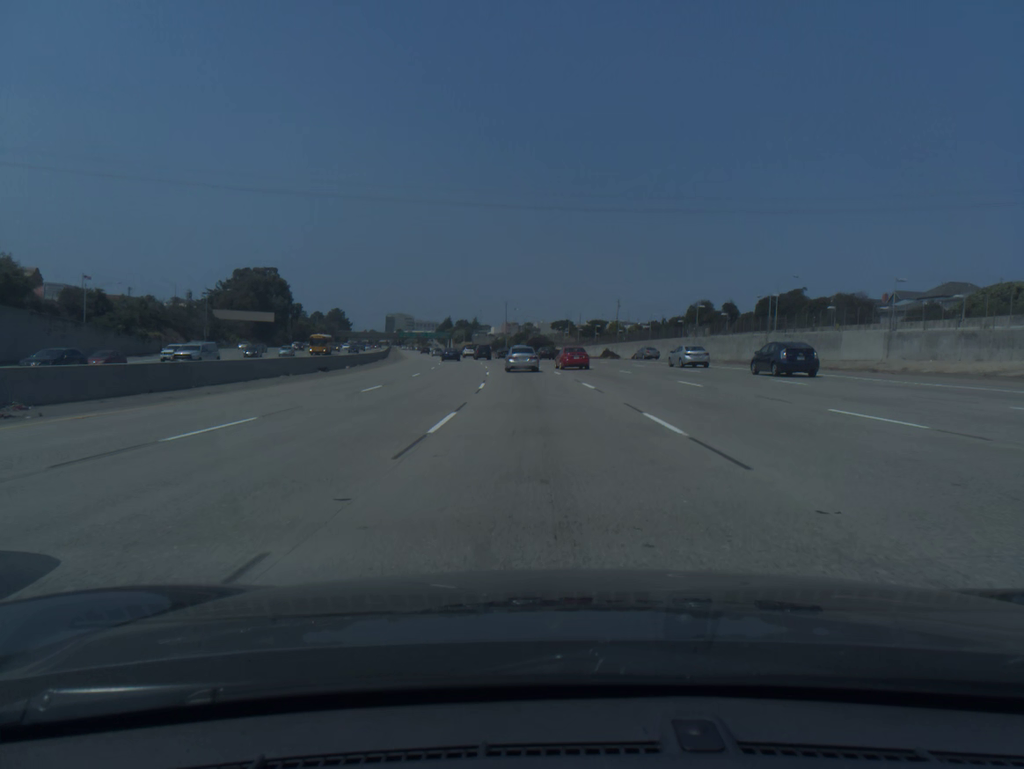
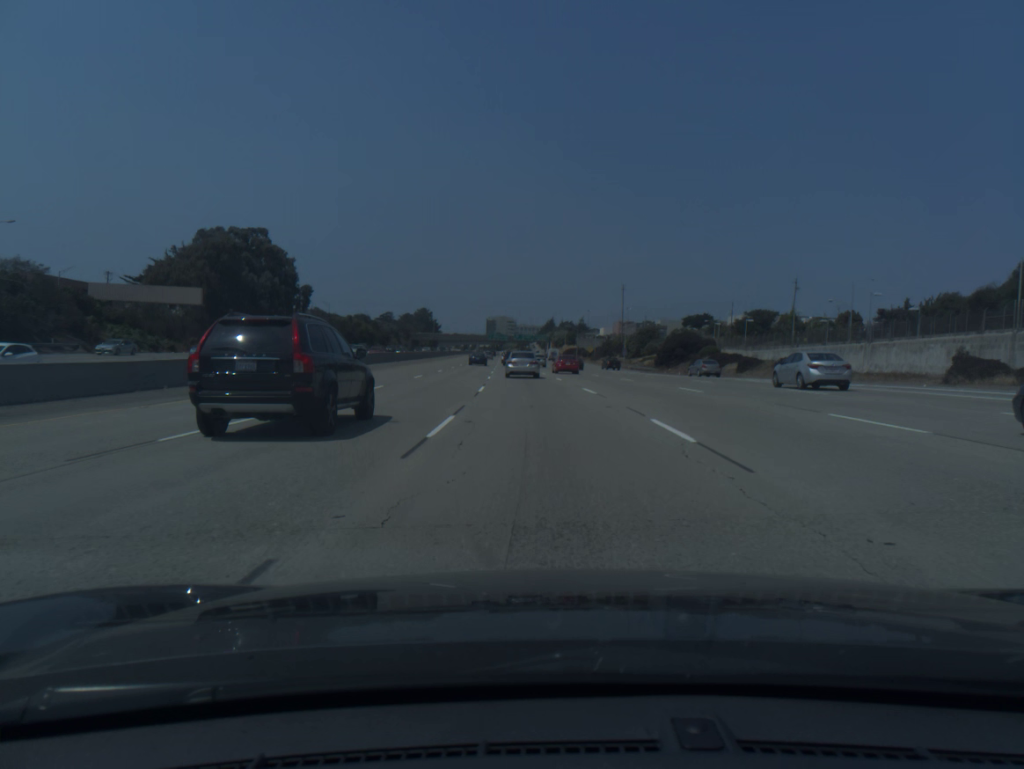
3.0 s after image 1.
(-5.9, +86.0) m; -8°
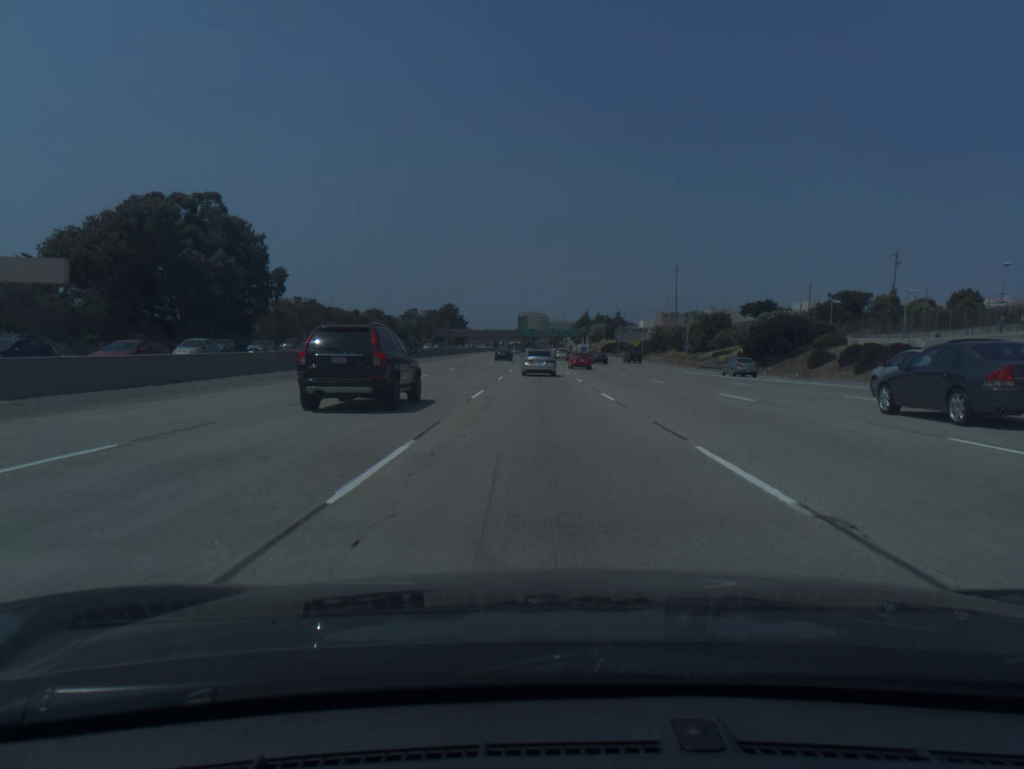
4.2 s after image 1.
(-0.8, +33.5) m; -2°
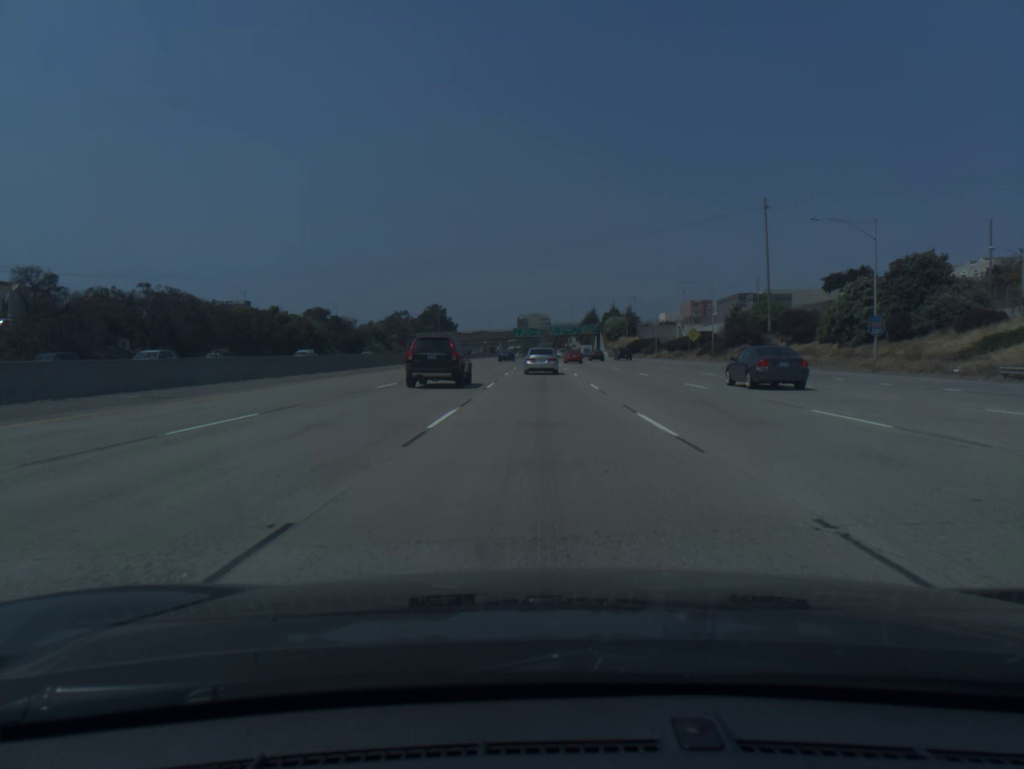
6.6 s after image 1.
(-0.6, +65.7) m; 0°
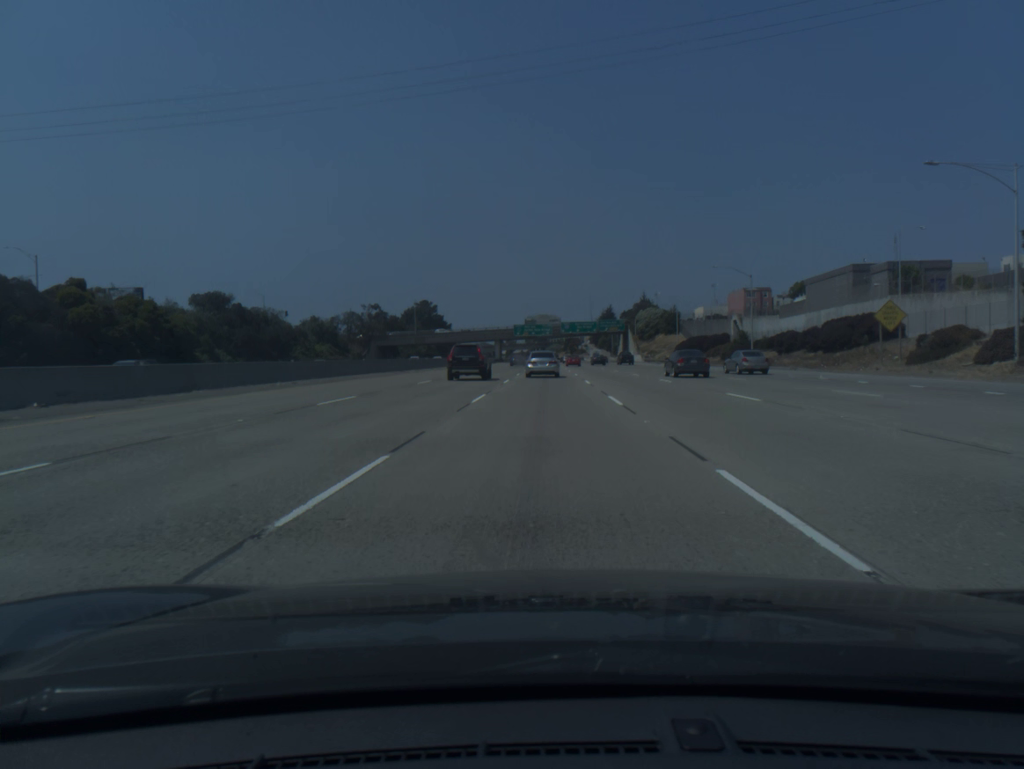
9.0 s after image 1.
(-0.2, +64.0) m; -1°
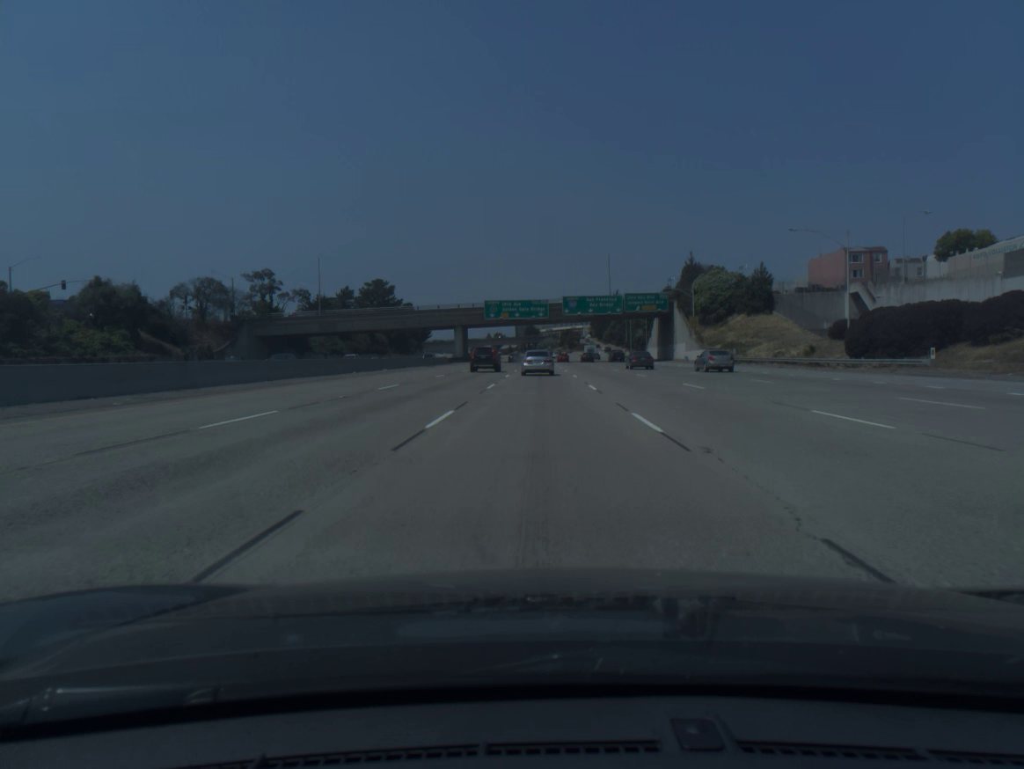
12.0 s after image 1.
(+0.4, +77.7) m; 0°
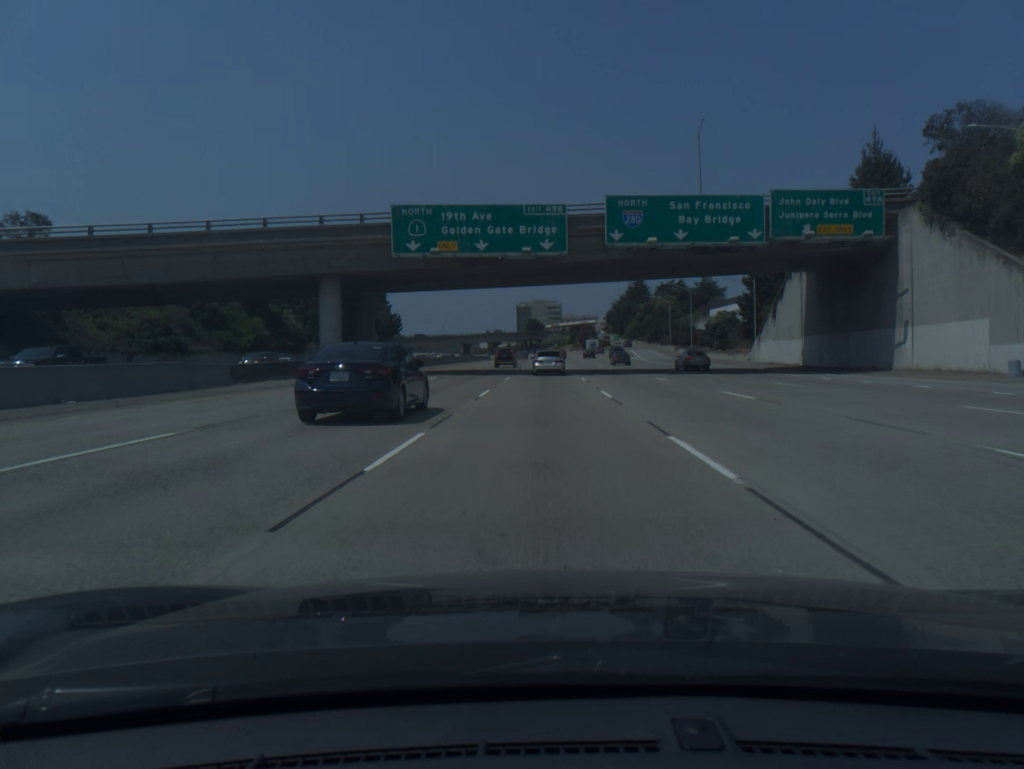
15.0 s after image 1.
(-0.2, +76.0) m; 0°
